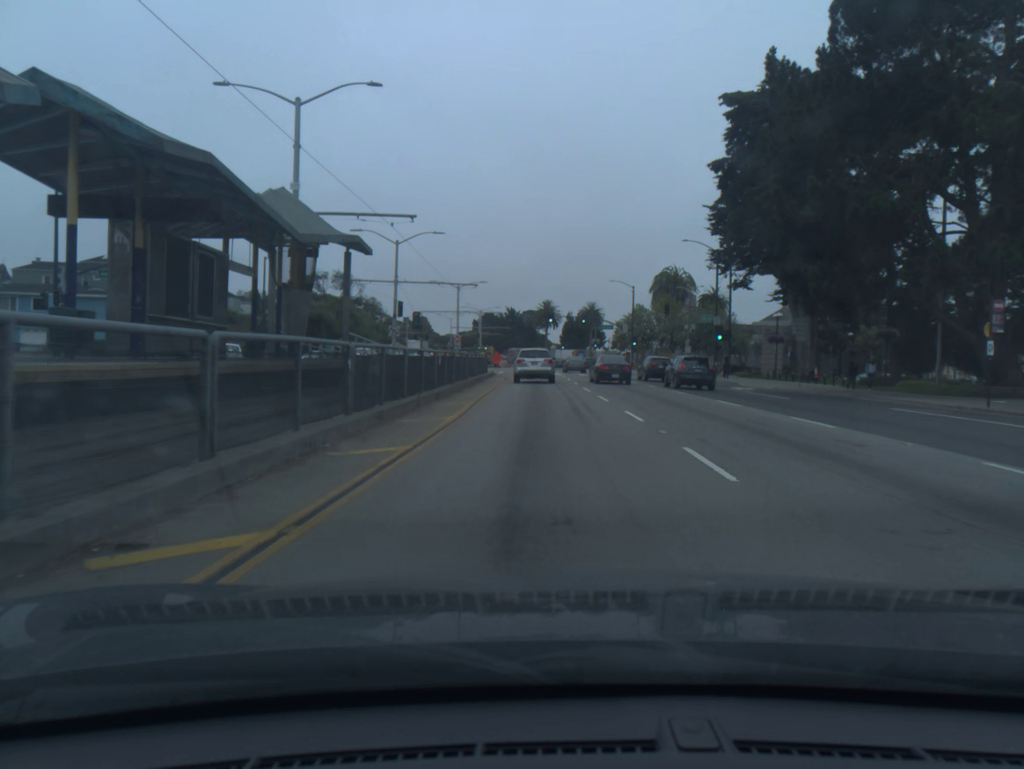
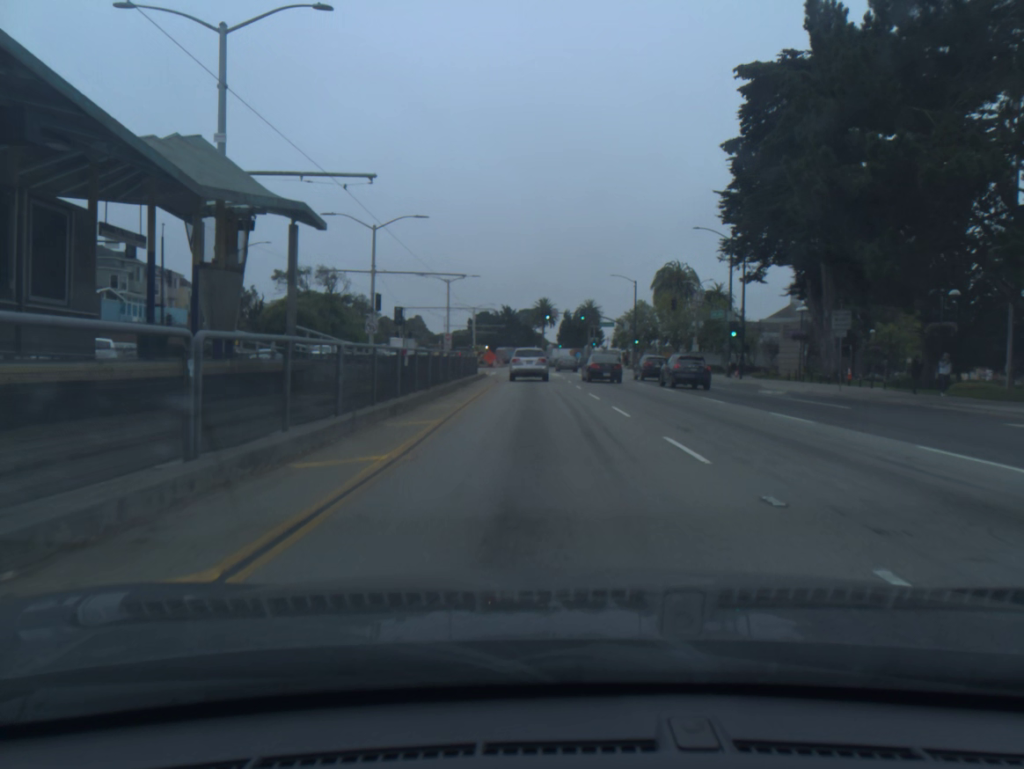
(0.0, +6.2) m; 0°
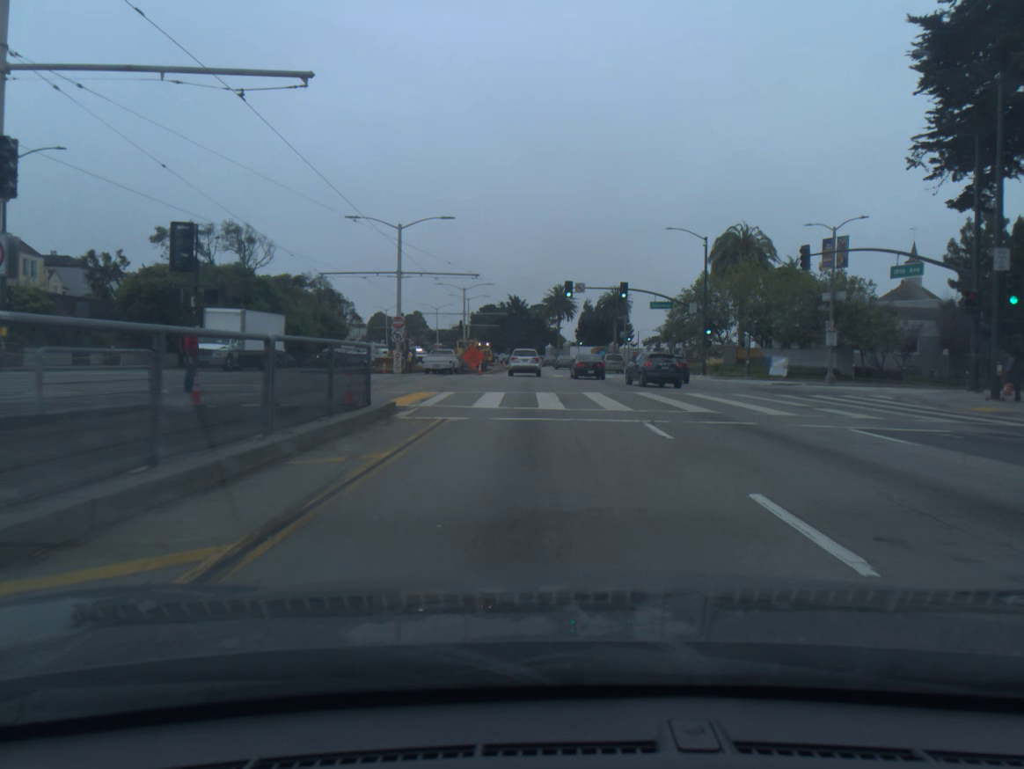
(-0.3, +34.1) m; -1°
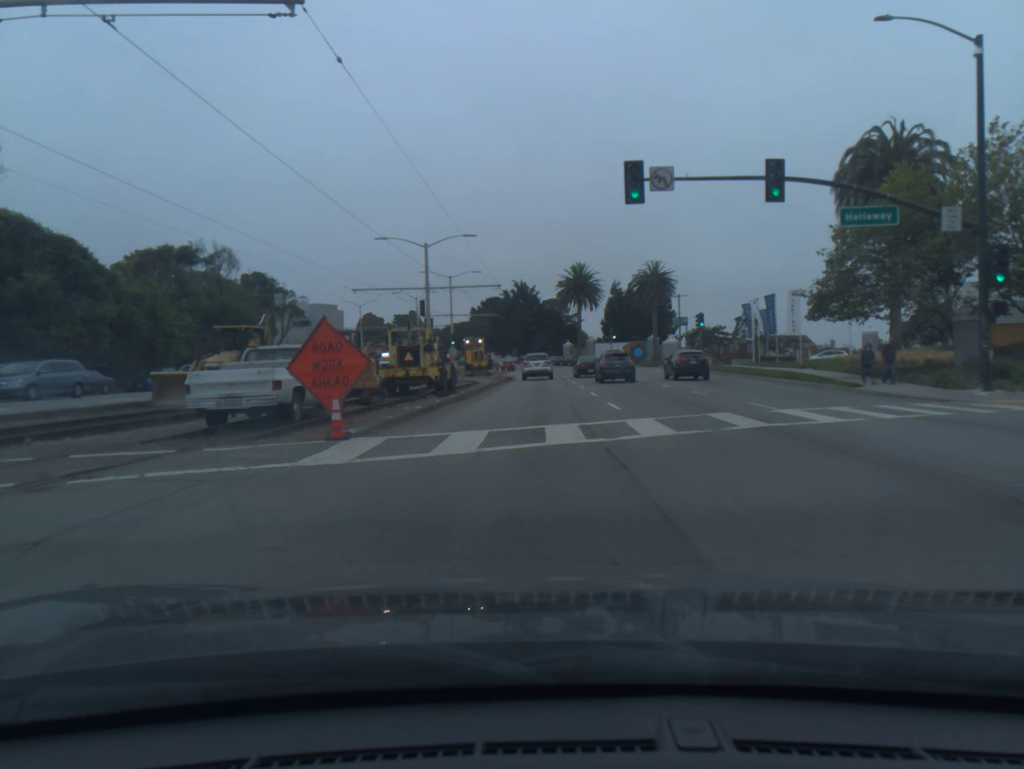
(-0.4, +37.3) m; -1°
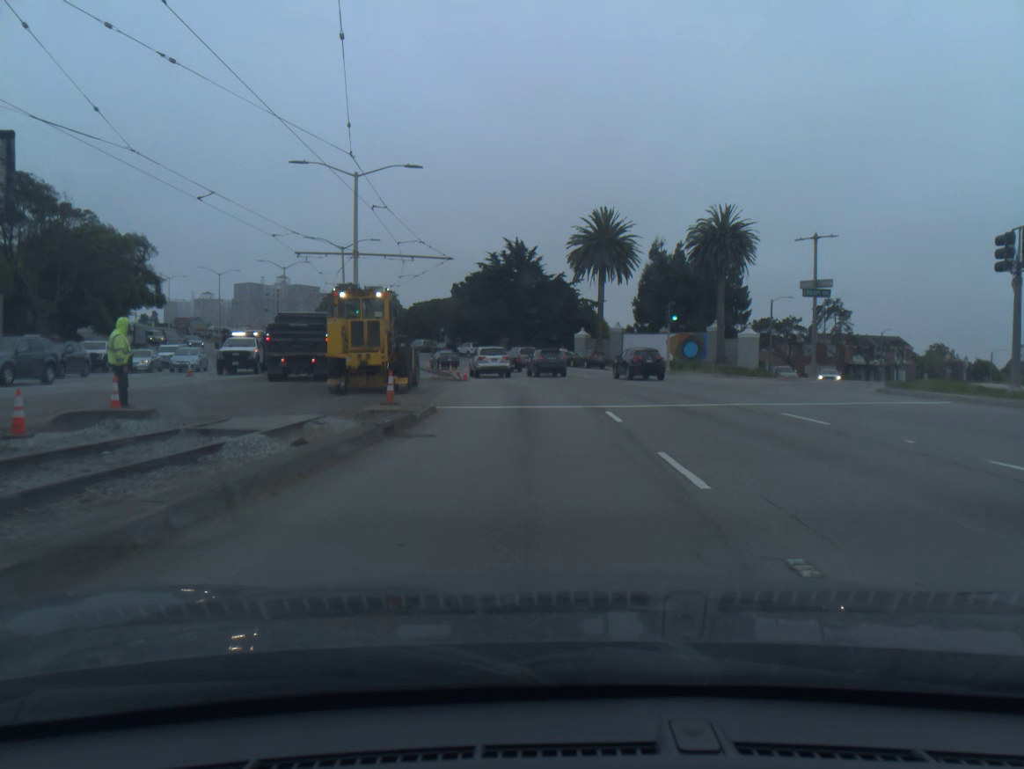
(+0.1, +41.2) m; 0°
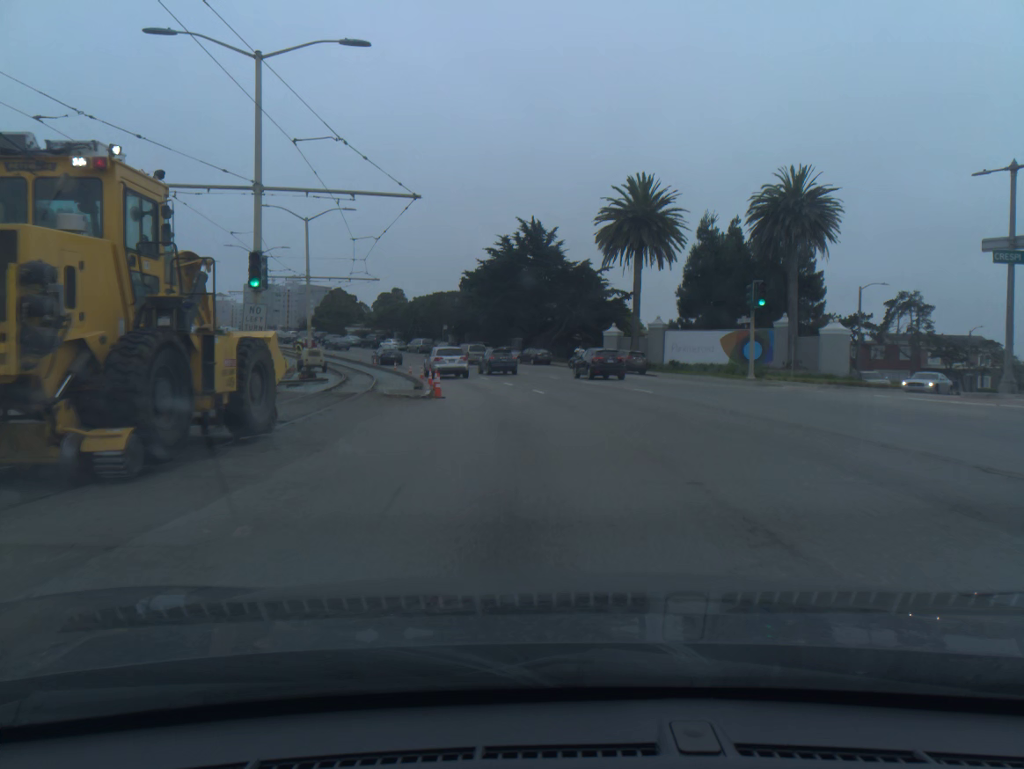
(-0.1, +16.0) m; -1°
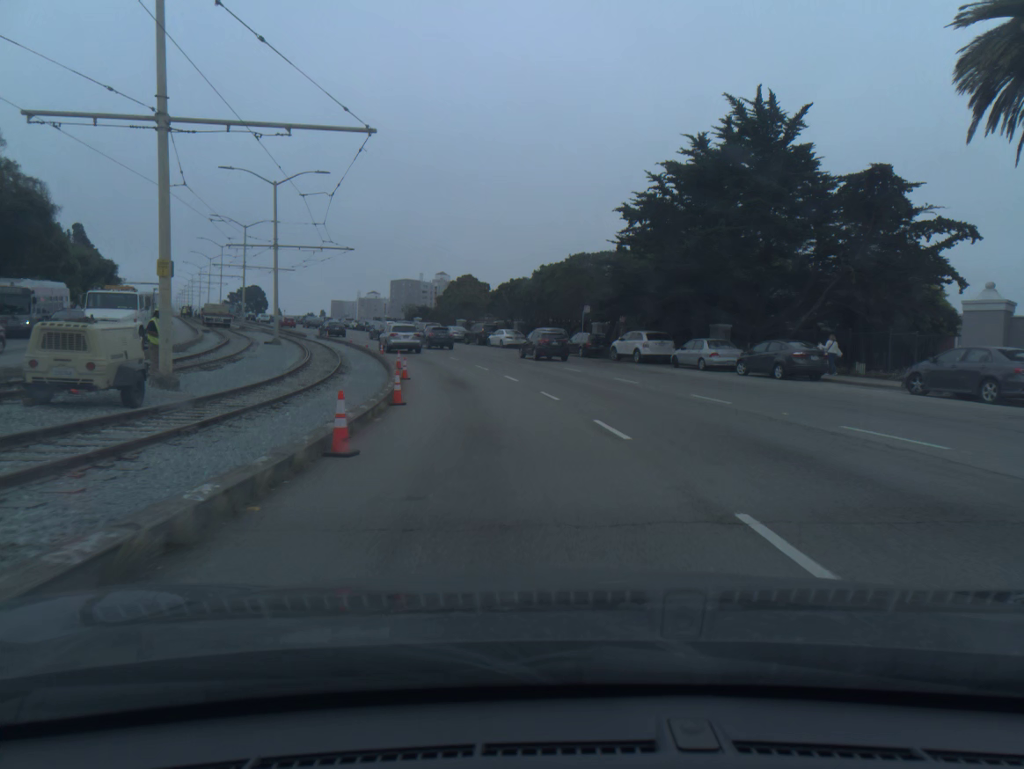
(-3.5, +37.3) m; -11°
